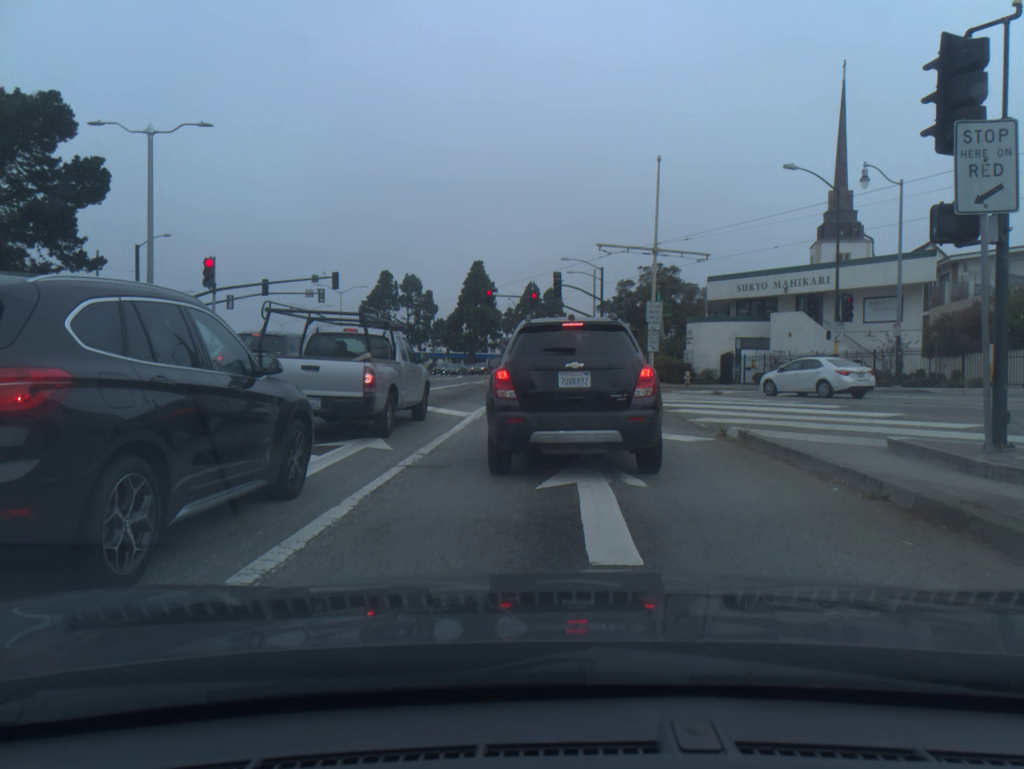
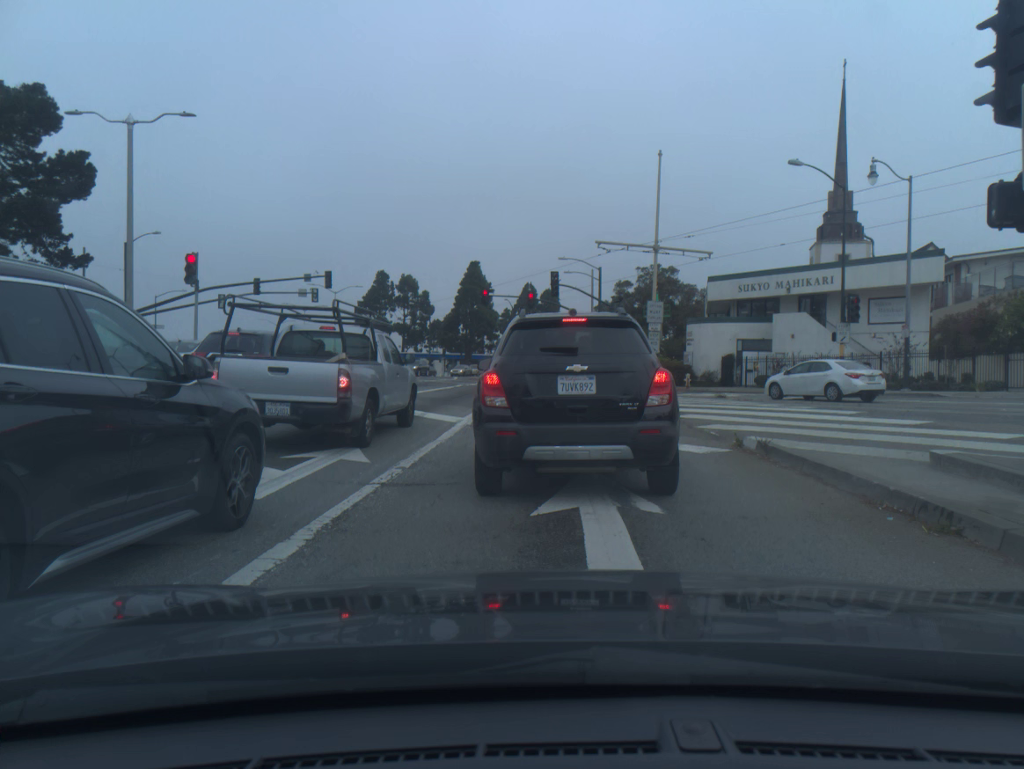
(0.0, +1.1) m; 0°
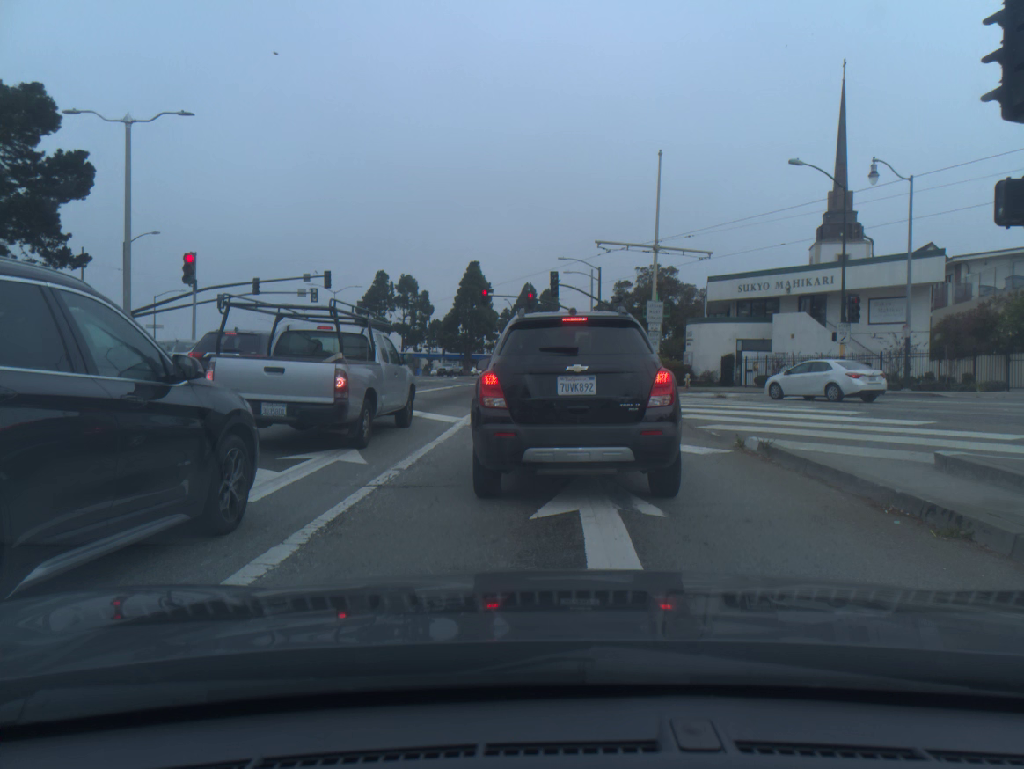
(0.0, +0.1) m; 0°
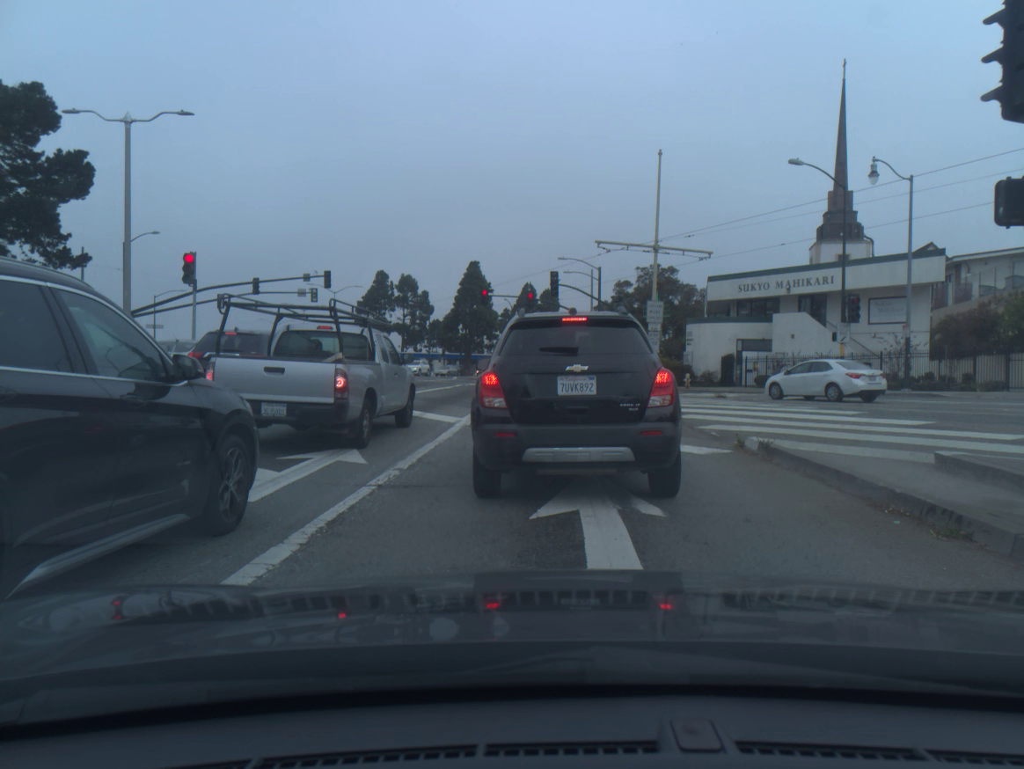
(0.0, 0.0) m; 0°
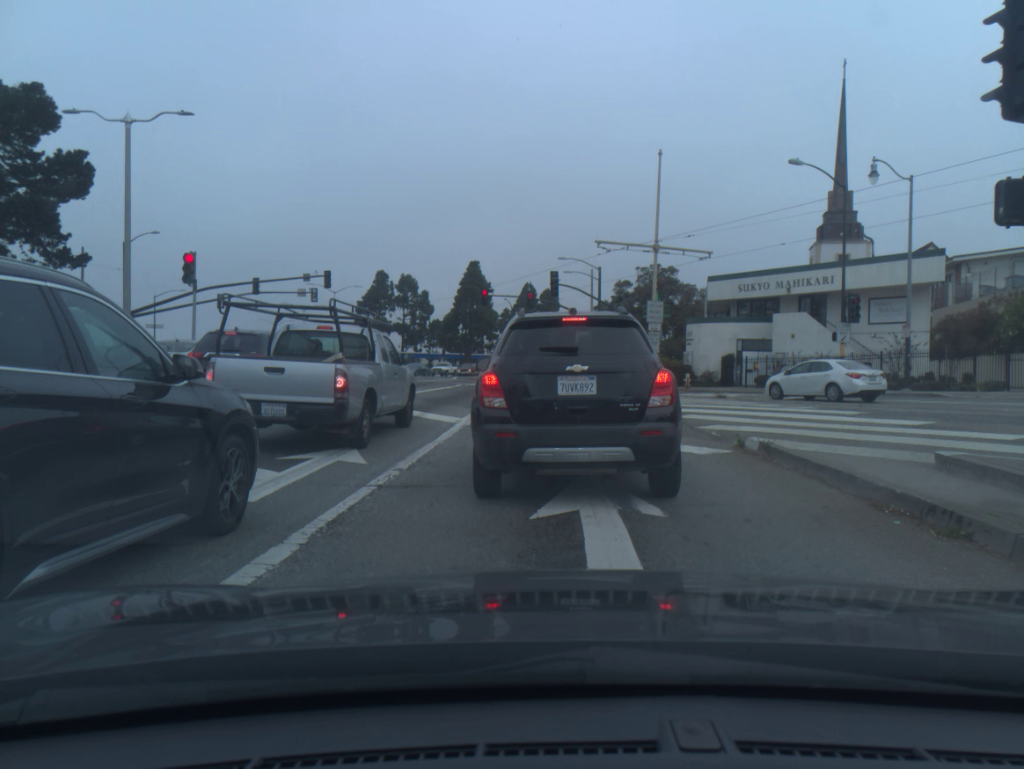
(0.0, 0.0) m; 0°
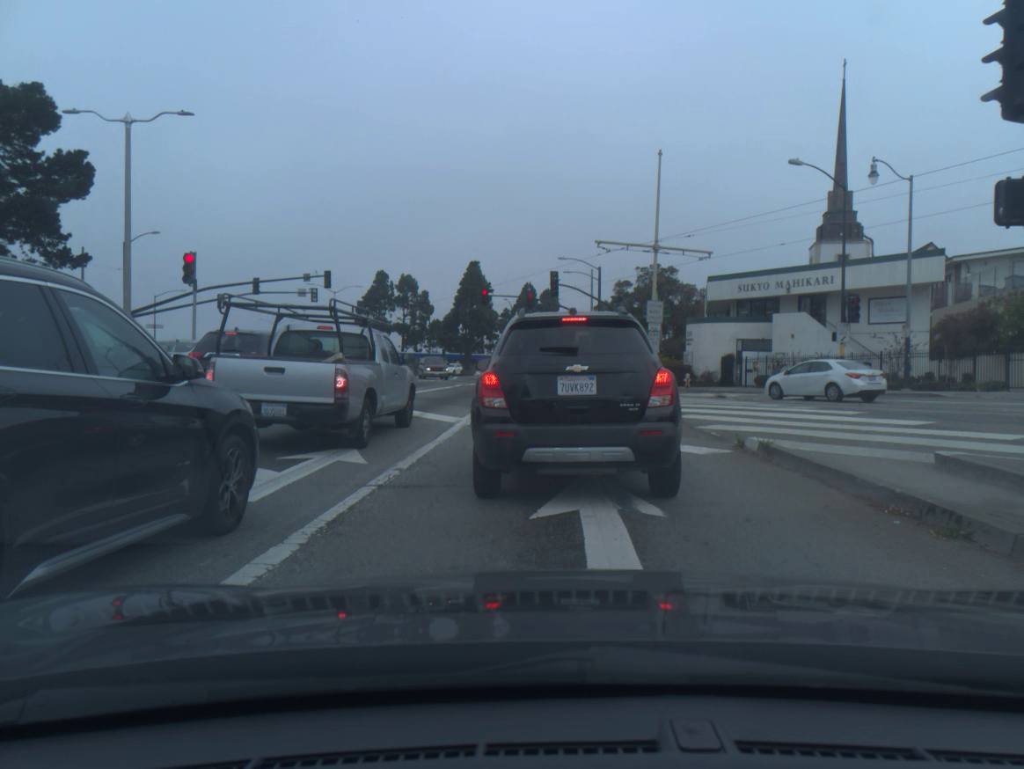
(0.0, 0.0) m; 0°
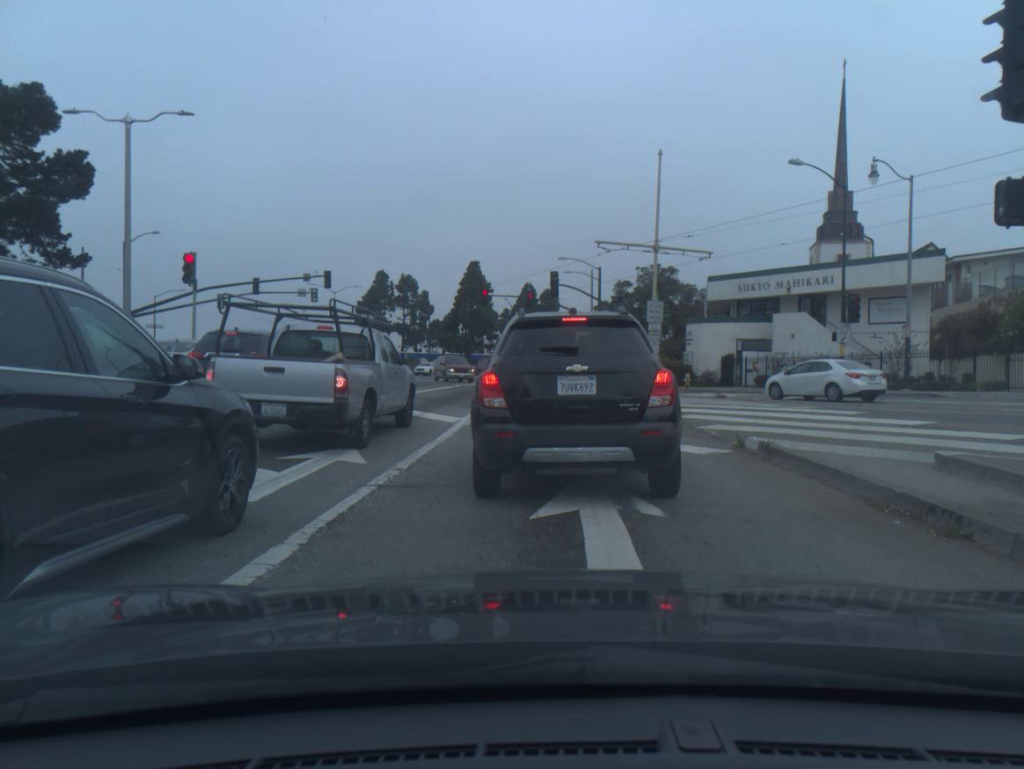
(0.0, 0.0) m; 0°
